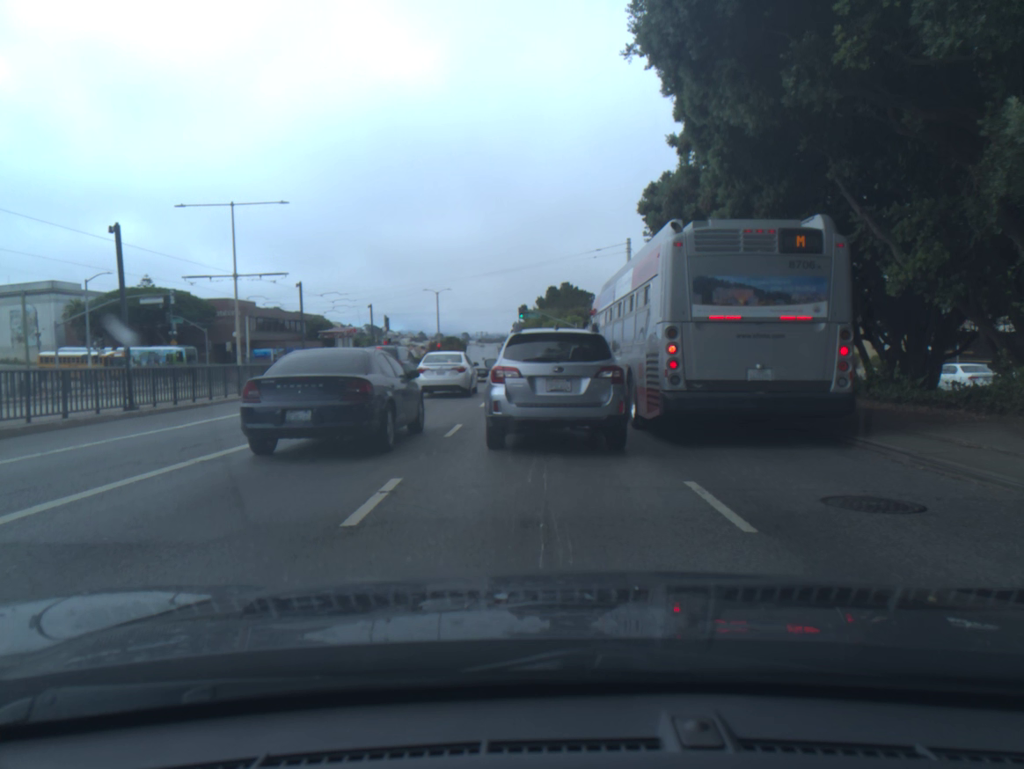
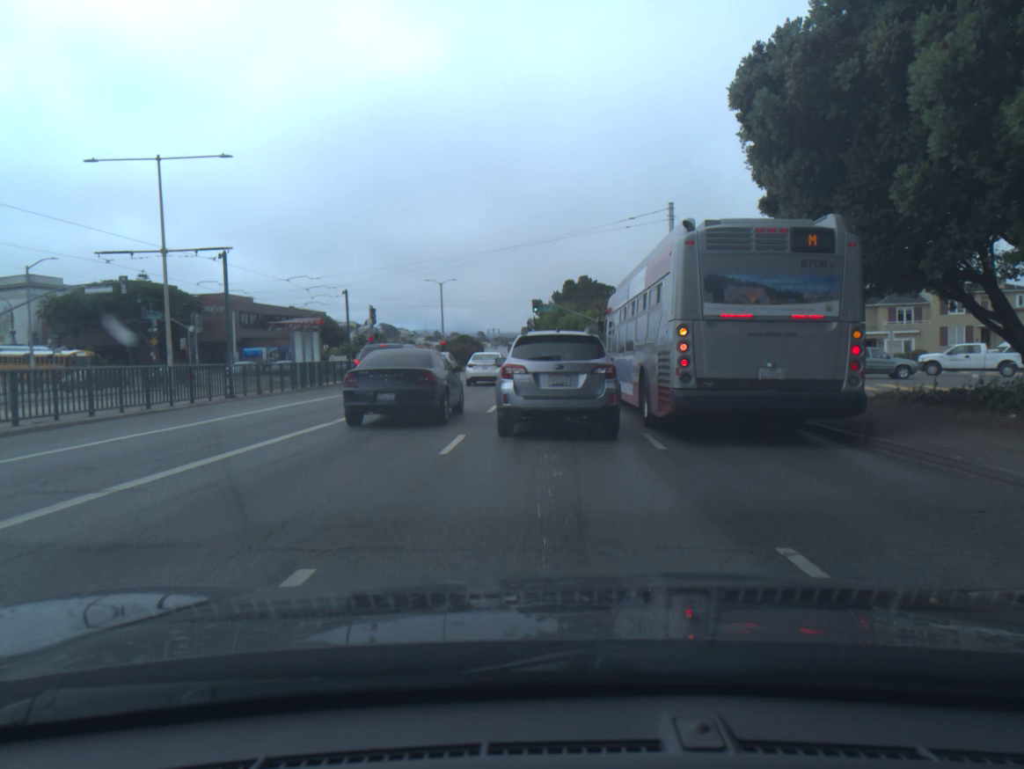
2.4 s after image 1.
(-0.1, +9.6) m; -1°
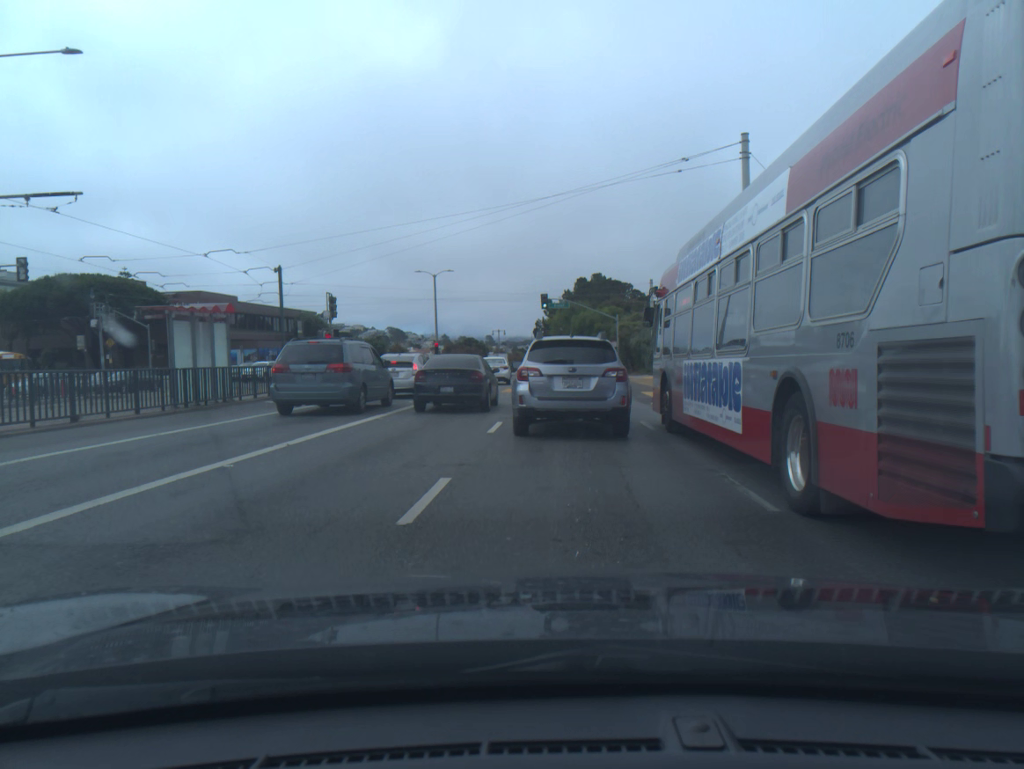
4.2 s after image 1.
(-0.1, +11.4) m; 0°
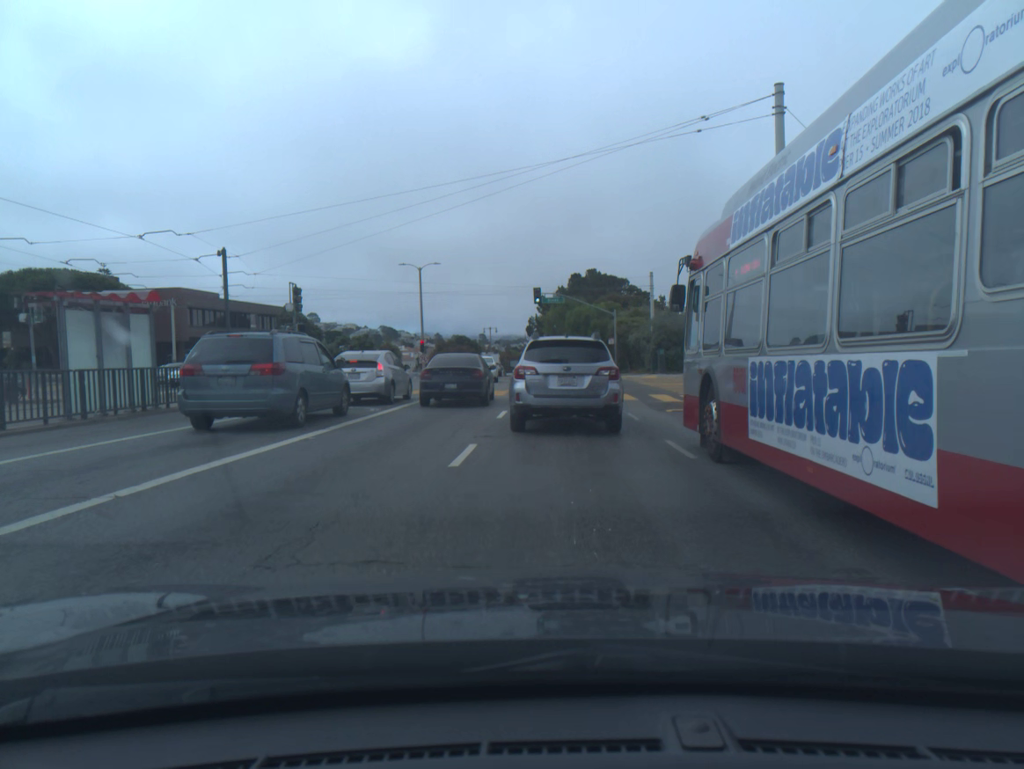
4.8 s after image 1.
(0.0, +4.3) m; 0°
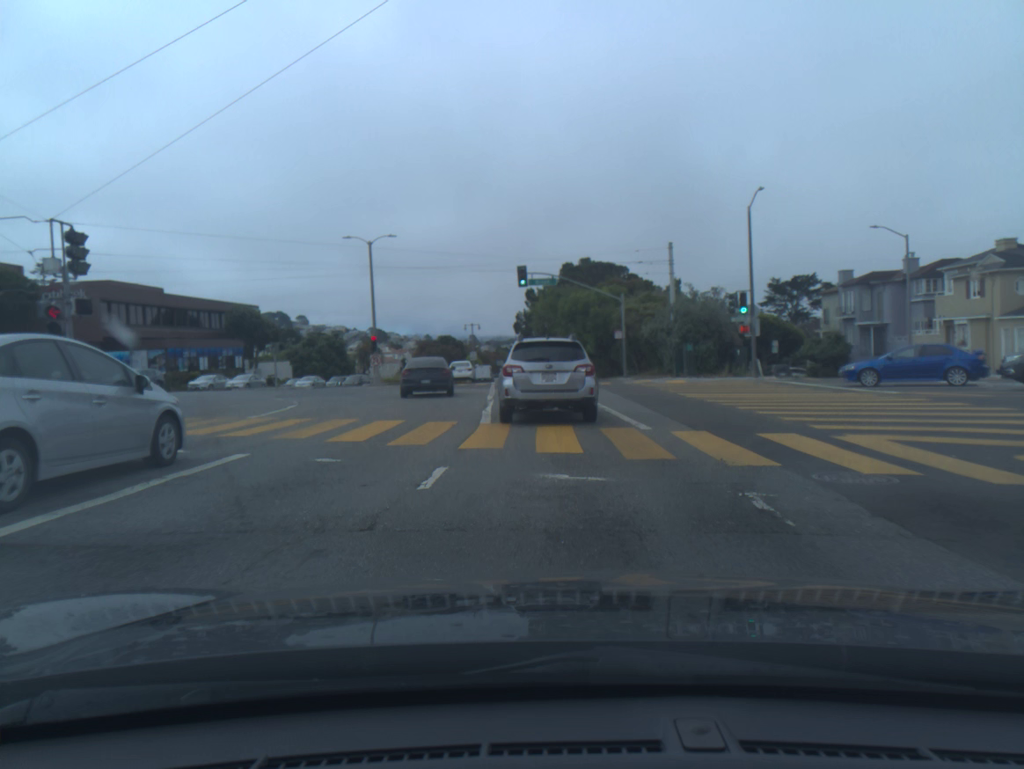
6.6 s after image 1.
(+0.1, +14.8) m; 0°
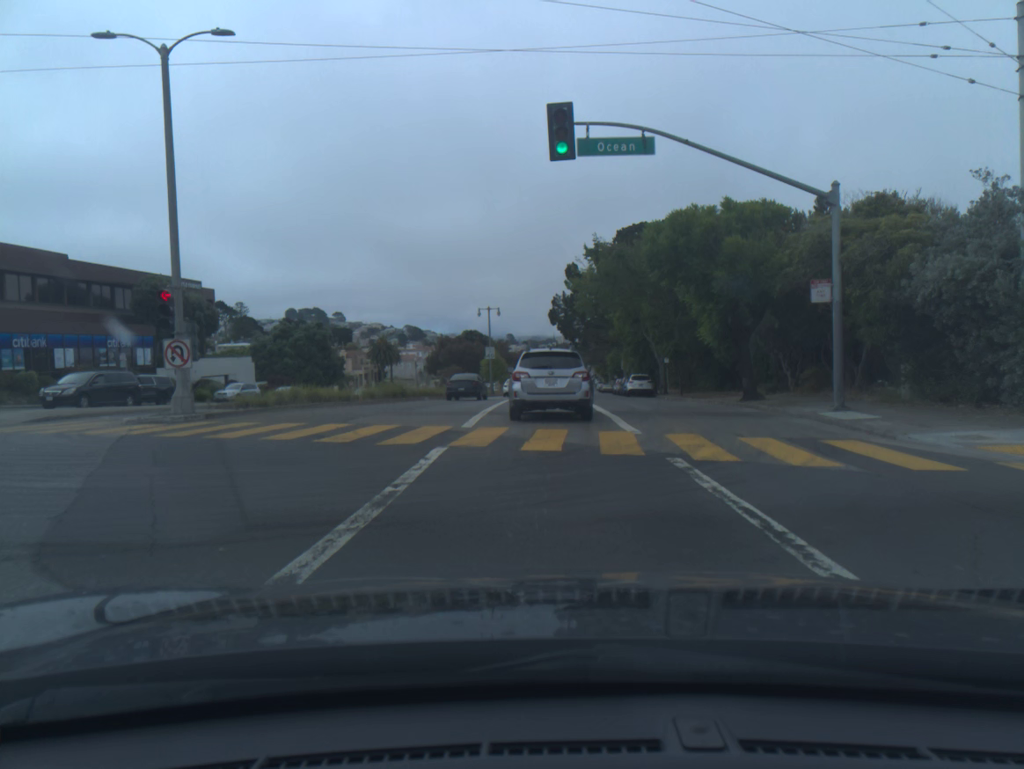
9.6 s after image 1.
(-0.8, +31.2) m; -3°
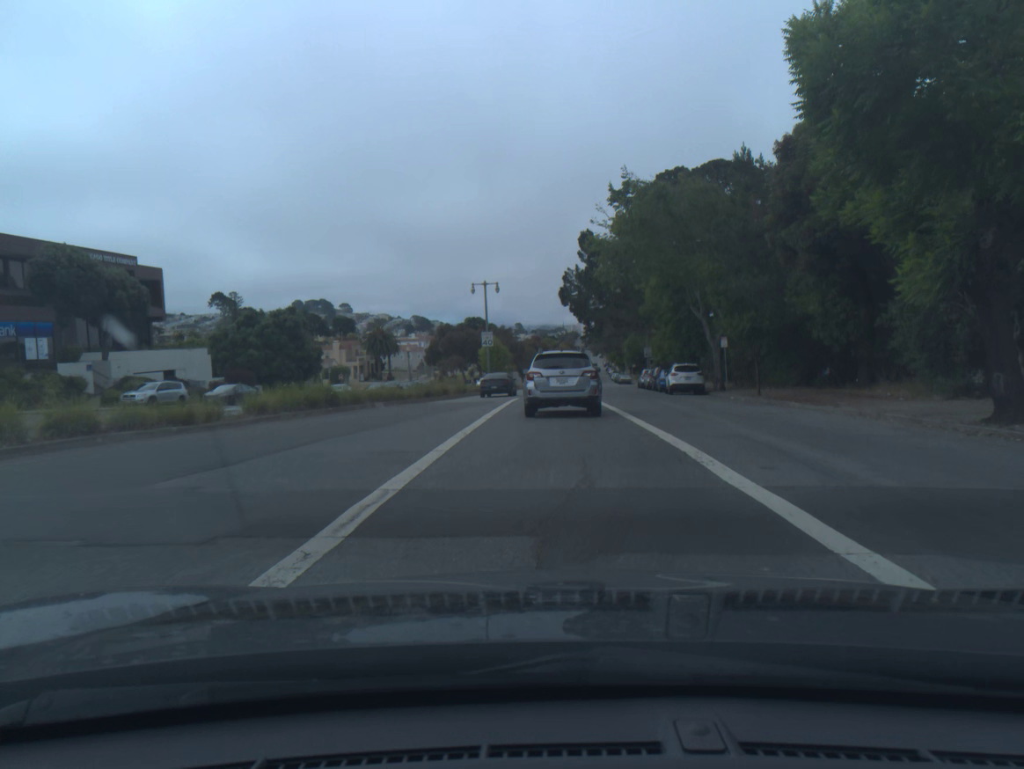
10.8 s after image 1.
(-0.1, +14.6) m; 0°
